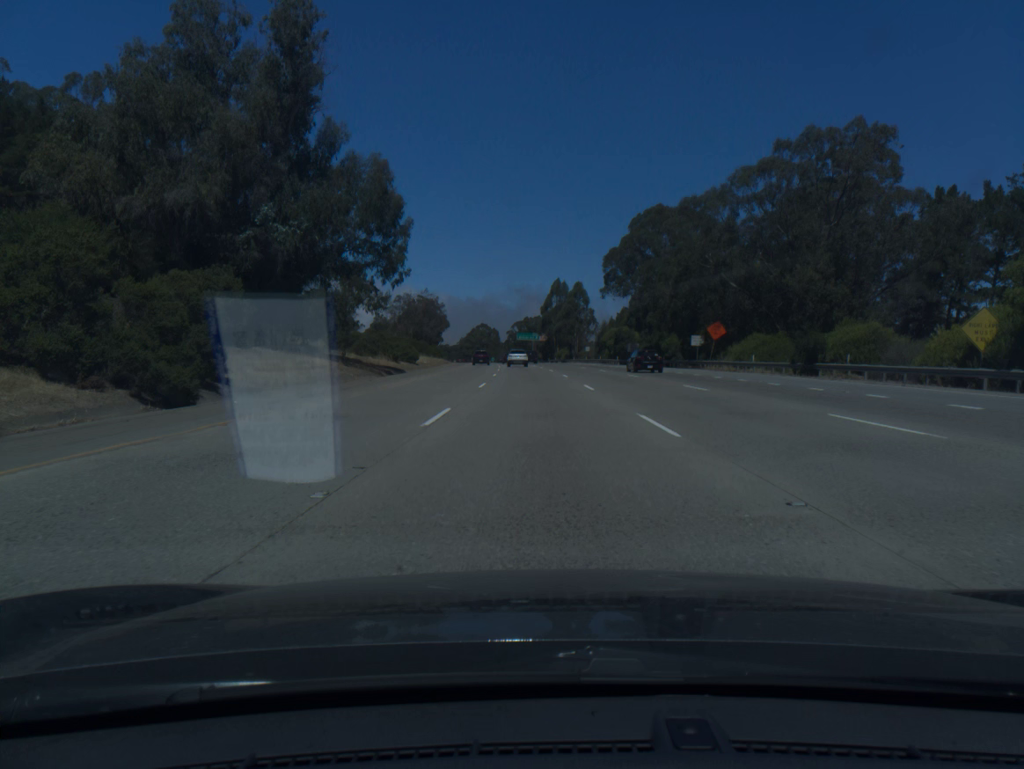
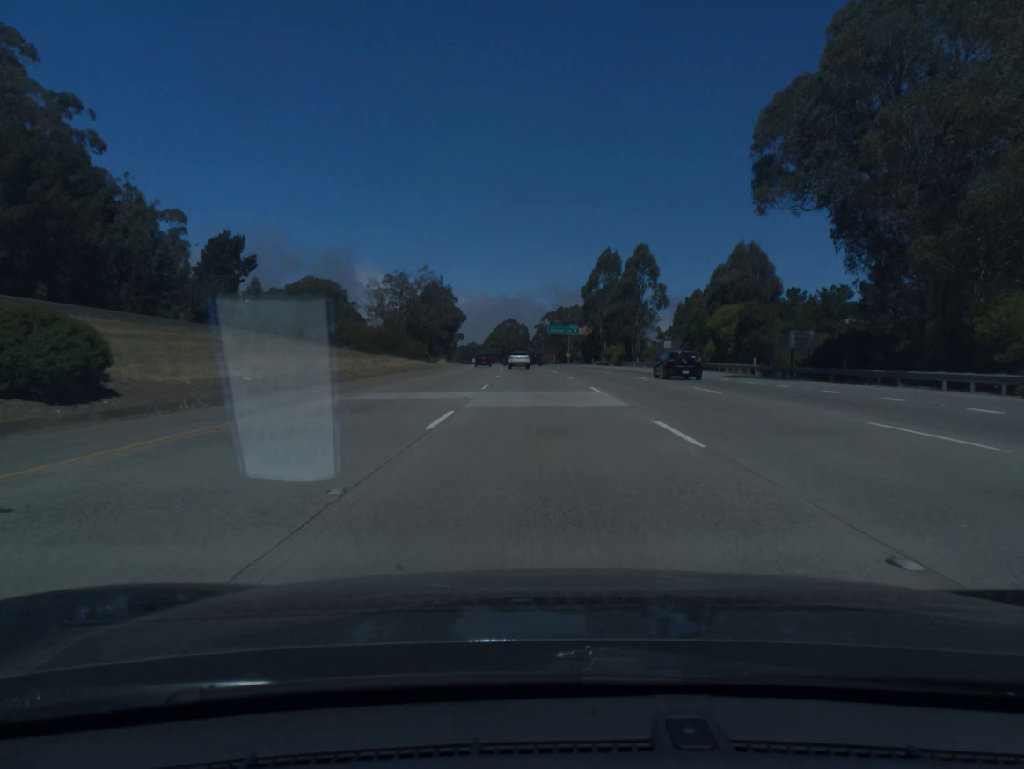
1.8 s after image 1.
(-1.3, +59.2) m; -2°
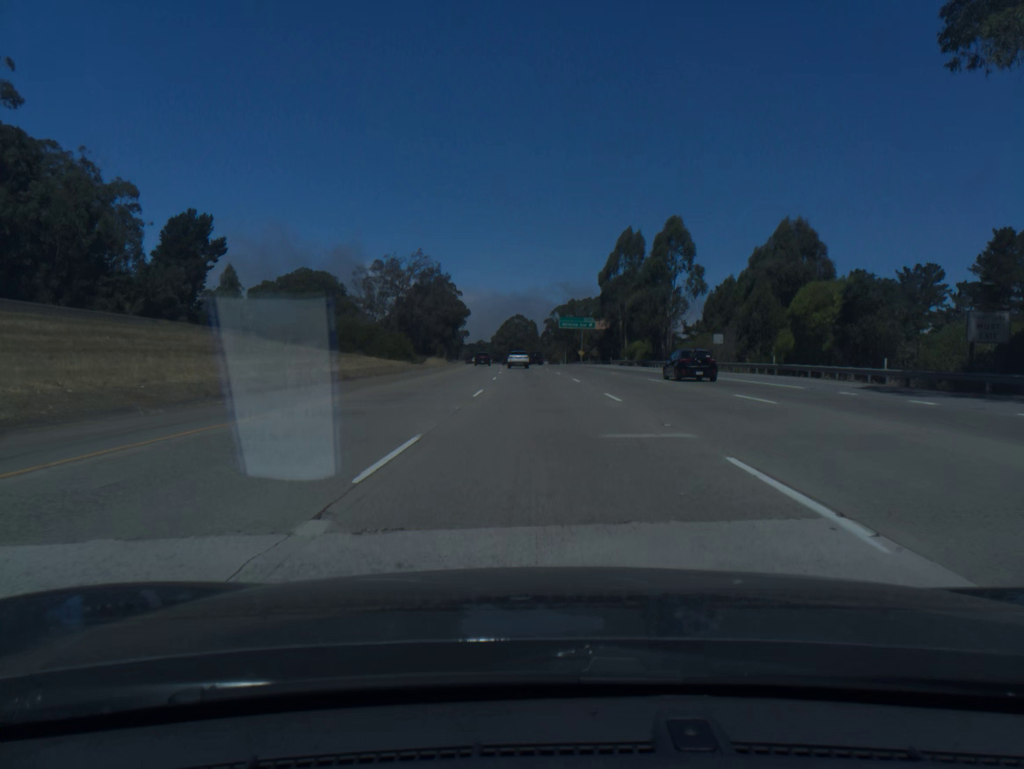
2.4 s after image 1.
(-0.1, +19.7) m; -1°
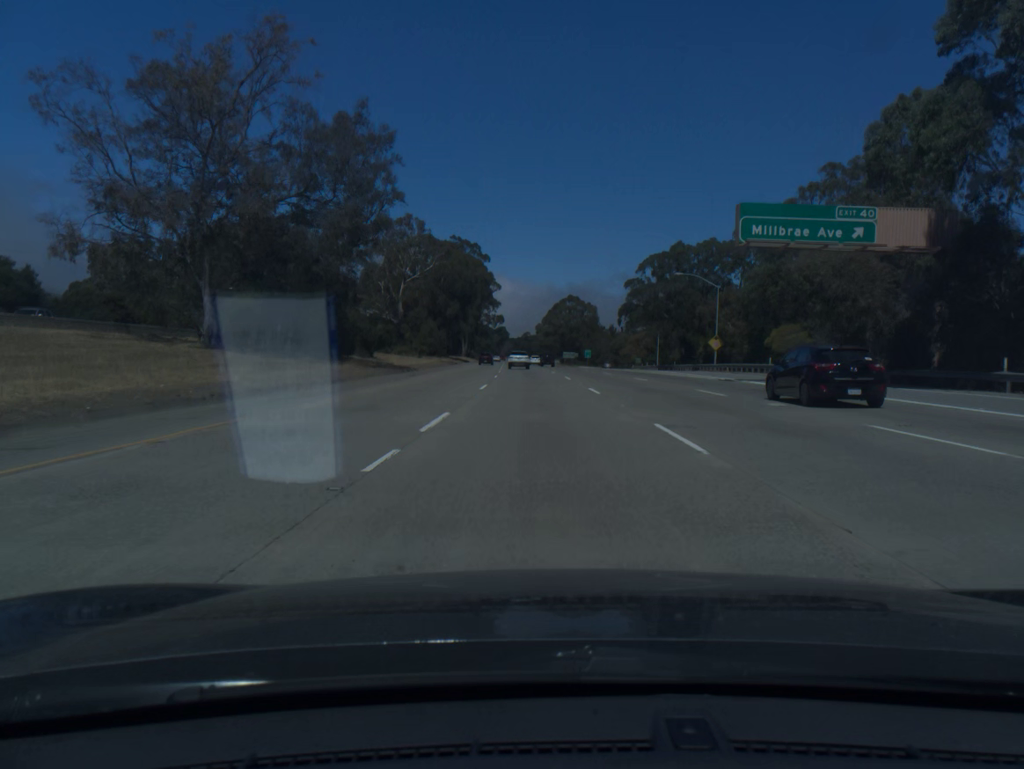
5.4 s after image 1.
(-2.9, +97.7) m; -4°
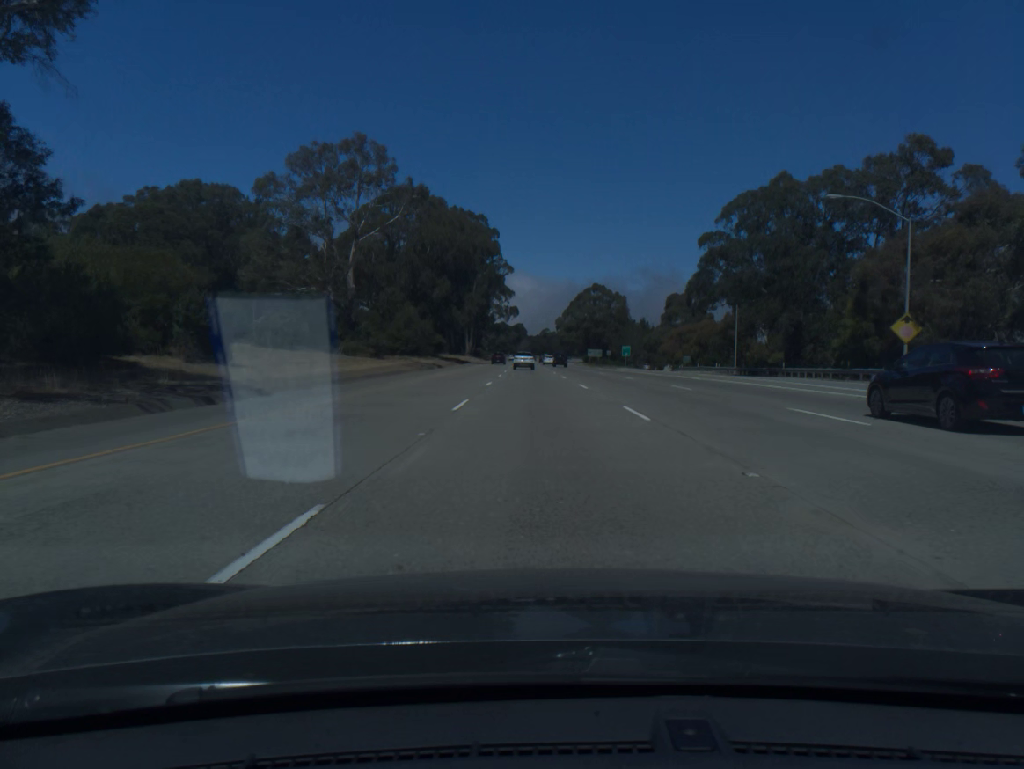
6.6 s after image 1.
(-0.5, +39.0) m; -1°
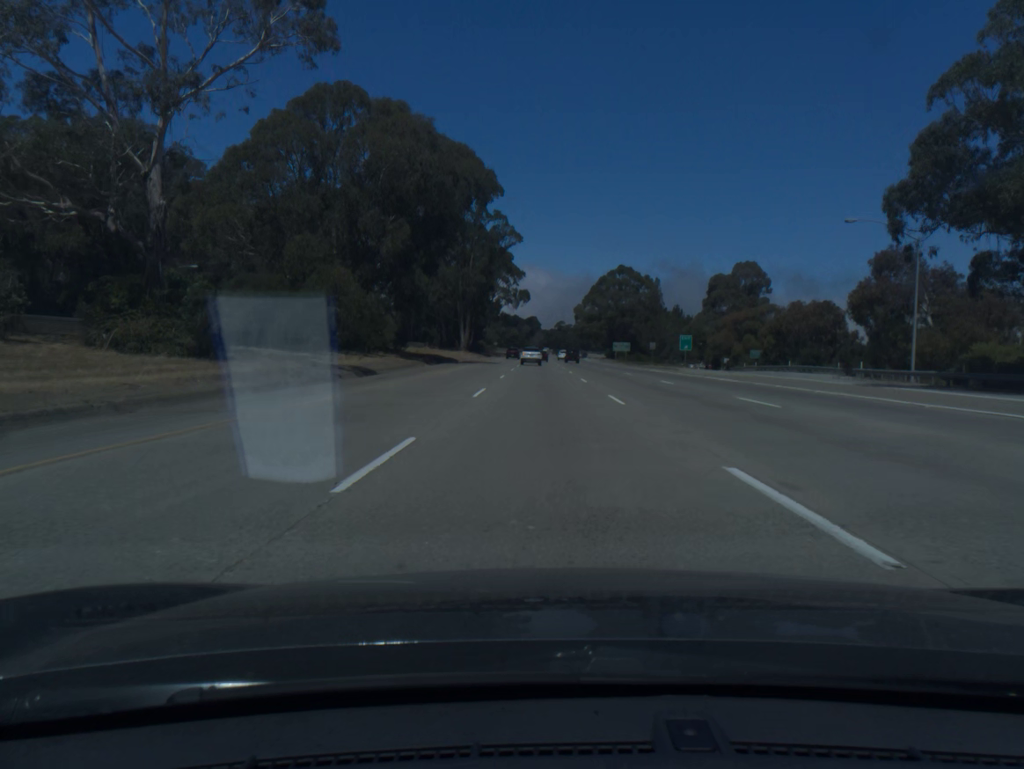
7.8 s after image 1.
(-0.4, +39.1) m; -1°
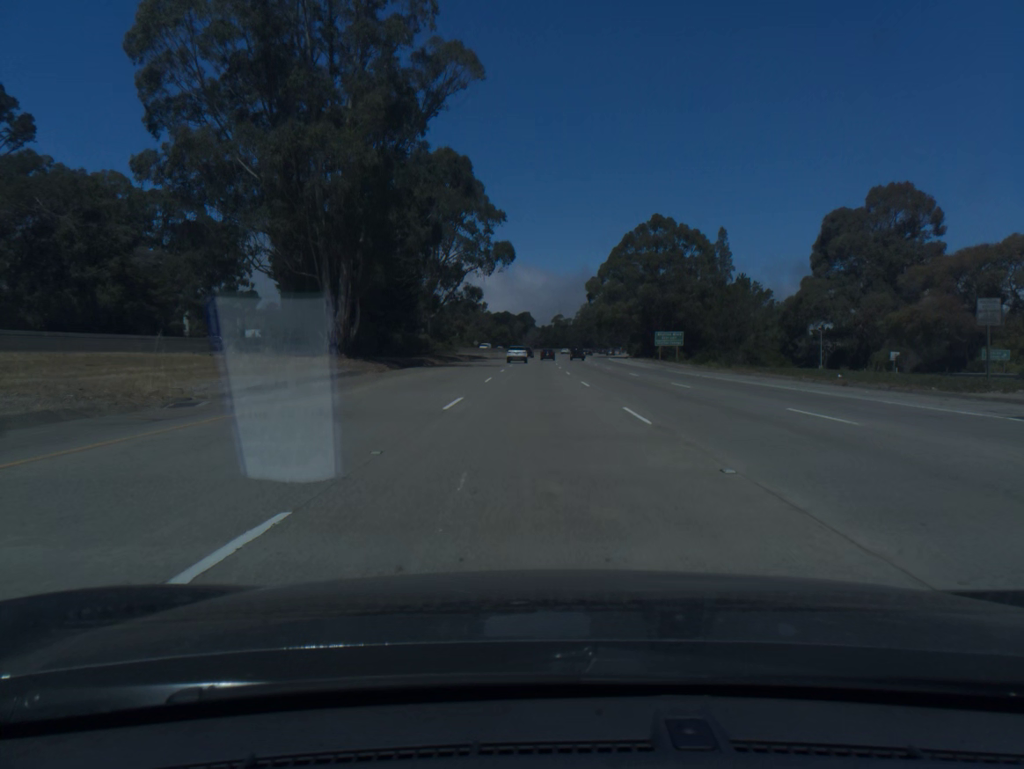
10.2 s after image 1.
(+0.1, +78.6) m; 0°
